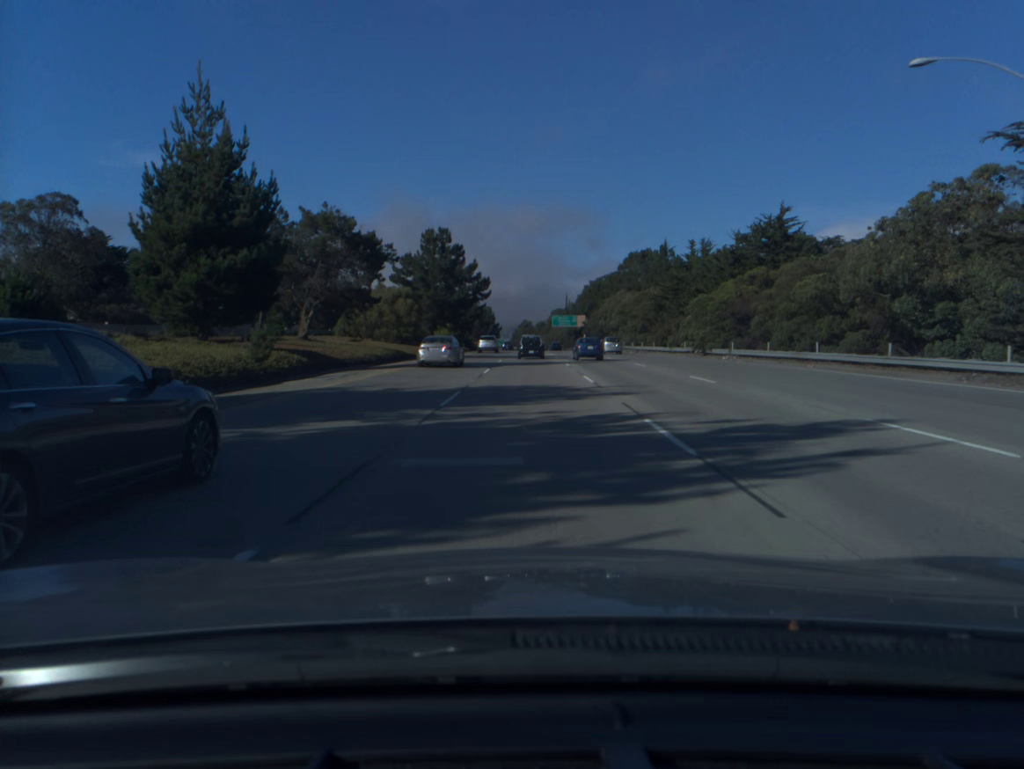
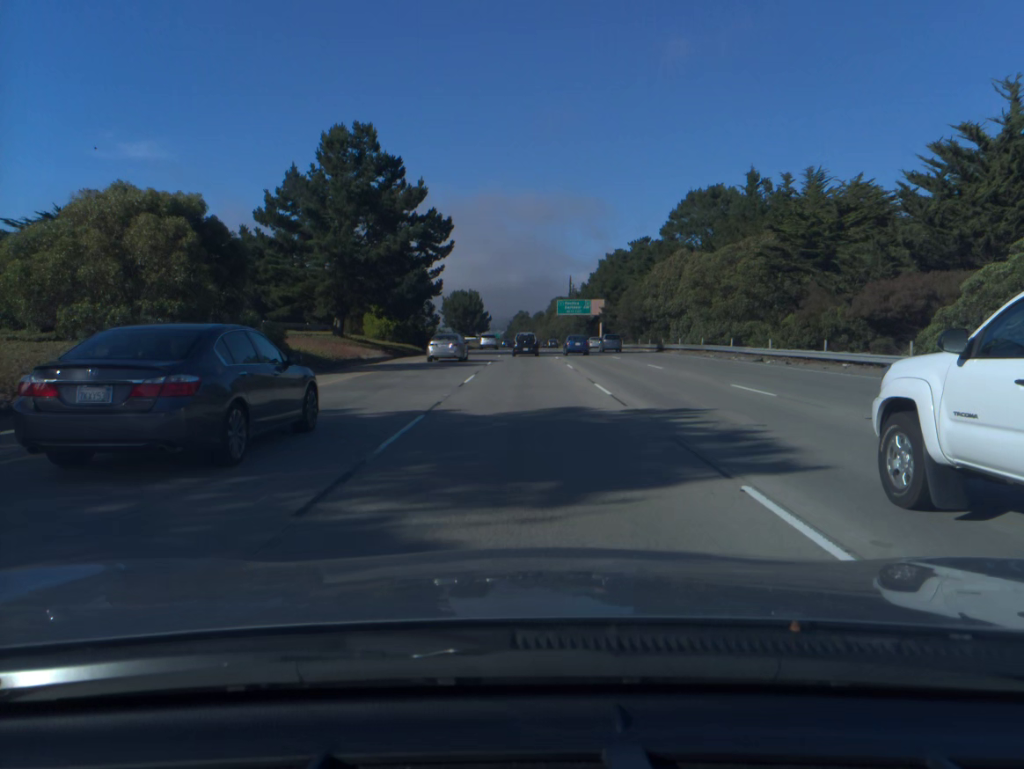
(+0.2, +49.8) m; 0°
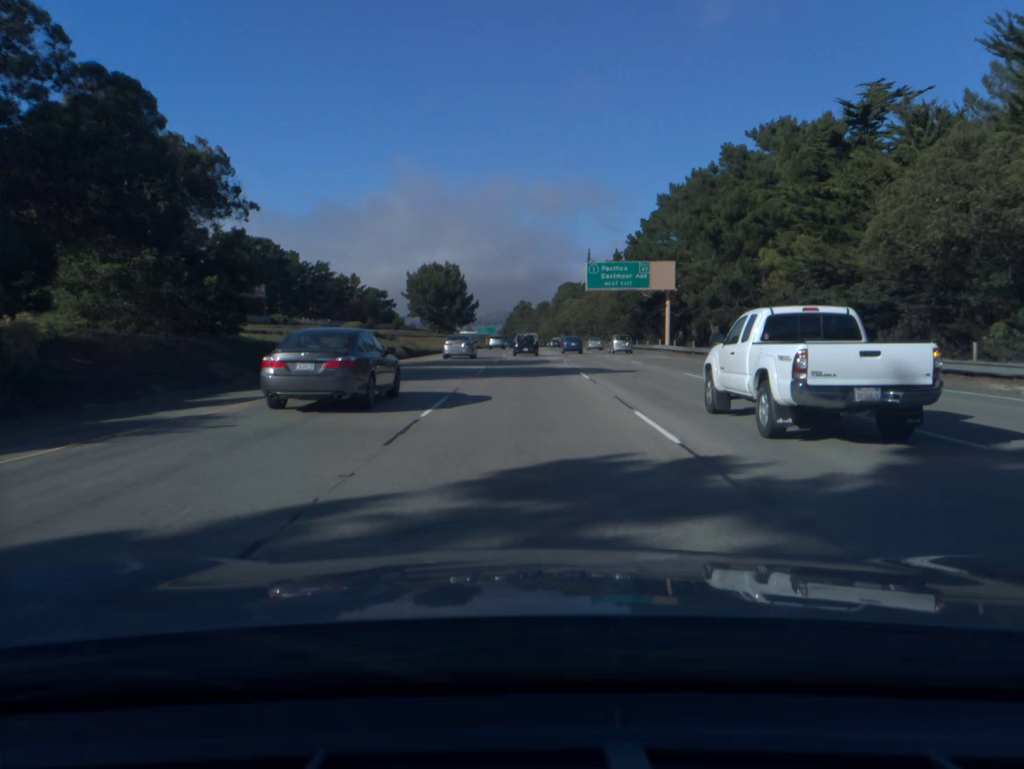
(-0.2, +66.4) m; 0°
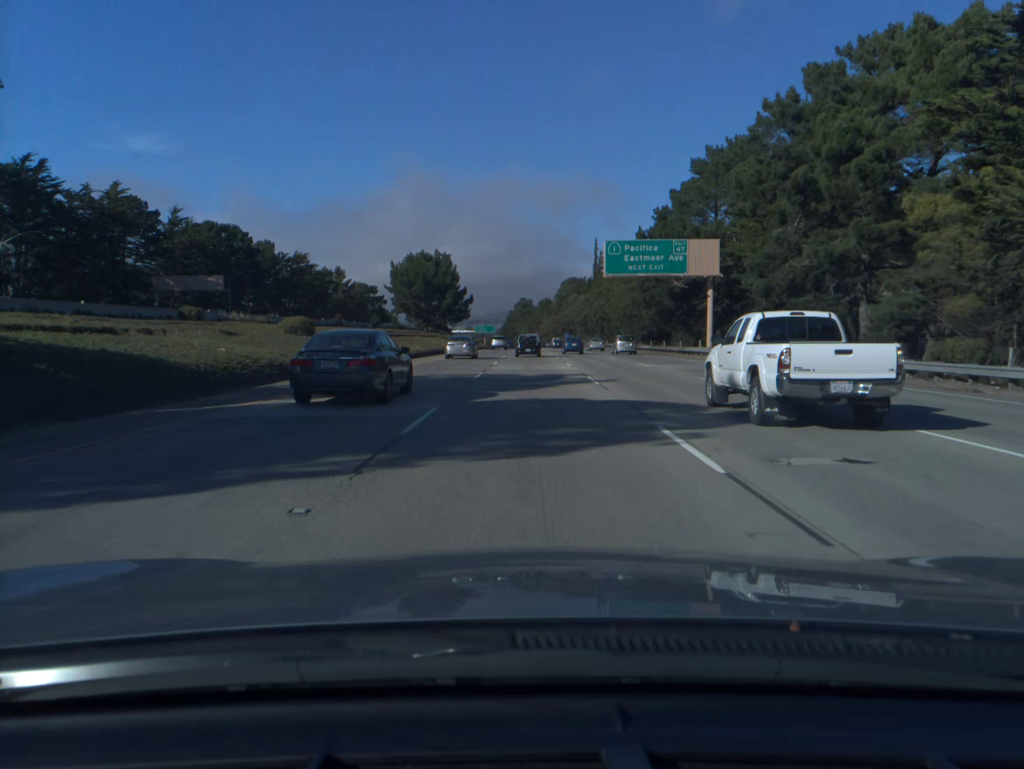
(0.0, +16.6) m; 0°
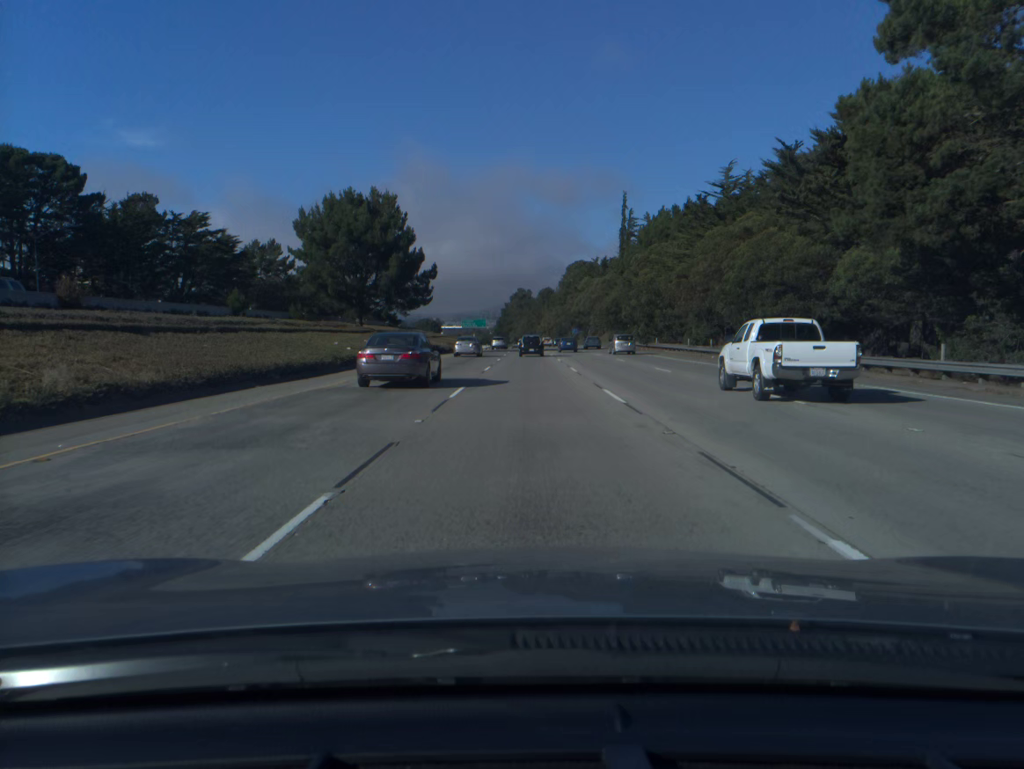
(+0.1, +50.2) m; 0°
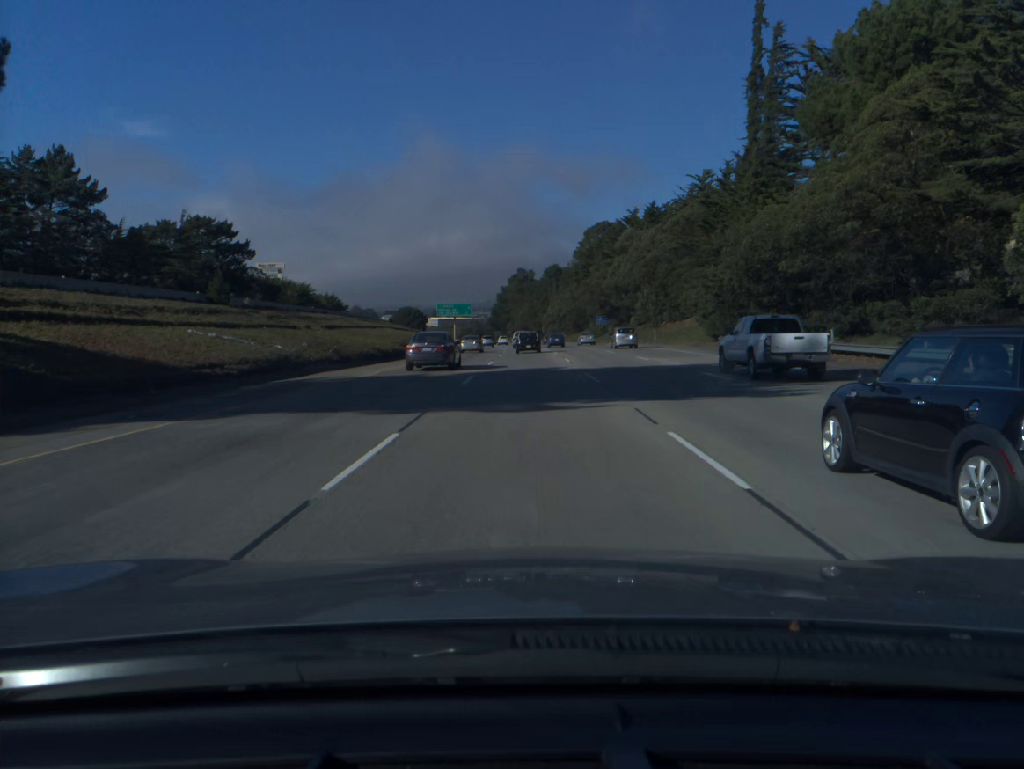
(0.0, +67.7) m; 0°
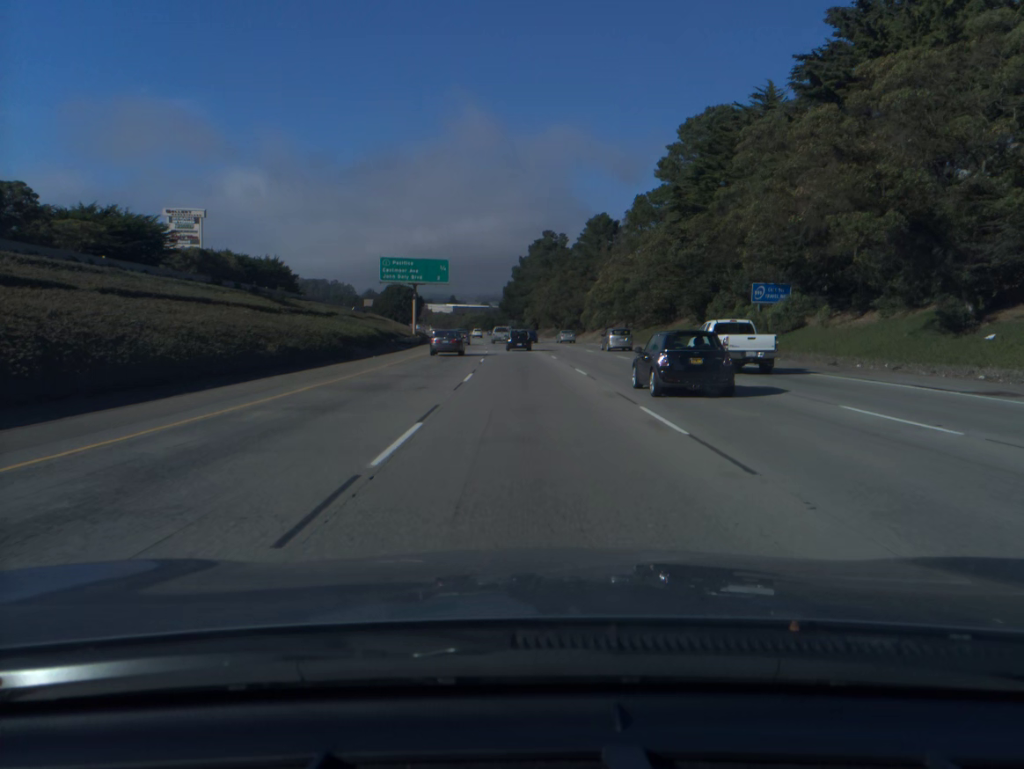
(-0.8, +84.0) m; -2°
